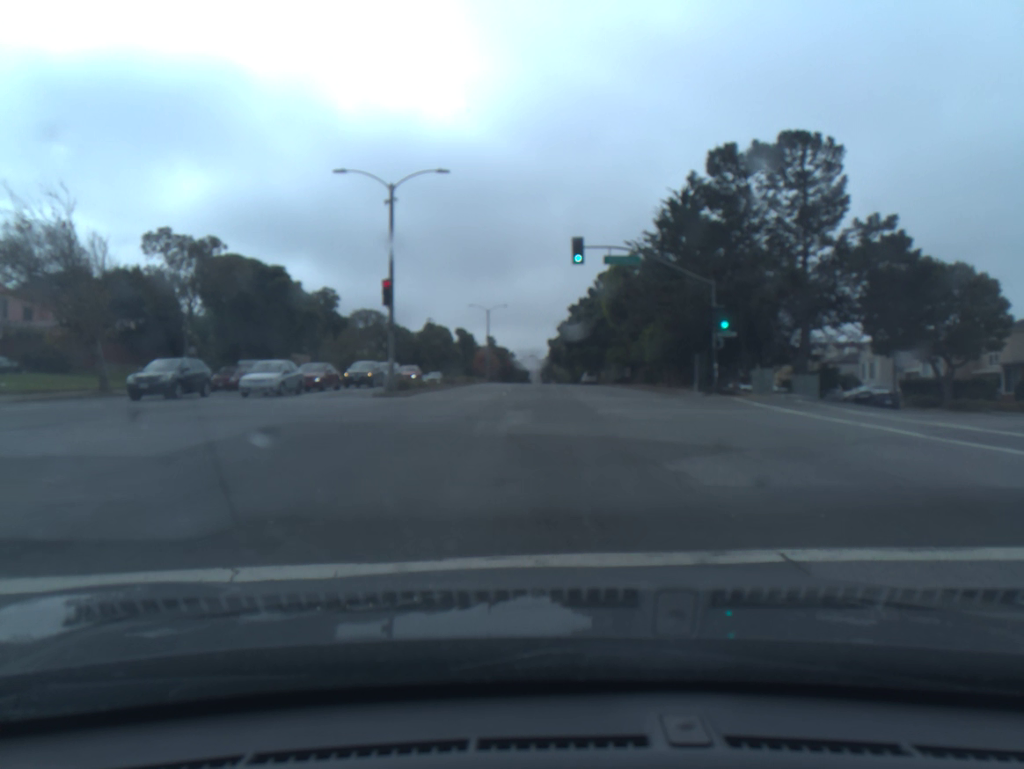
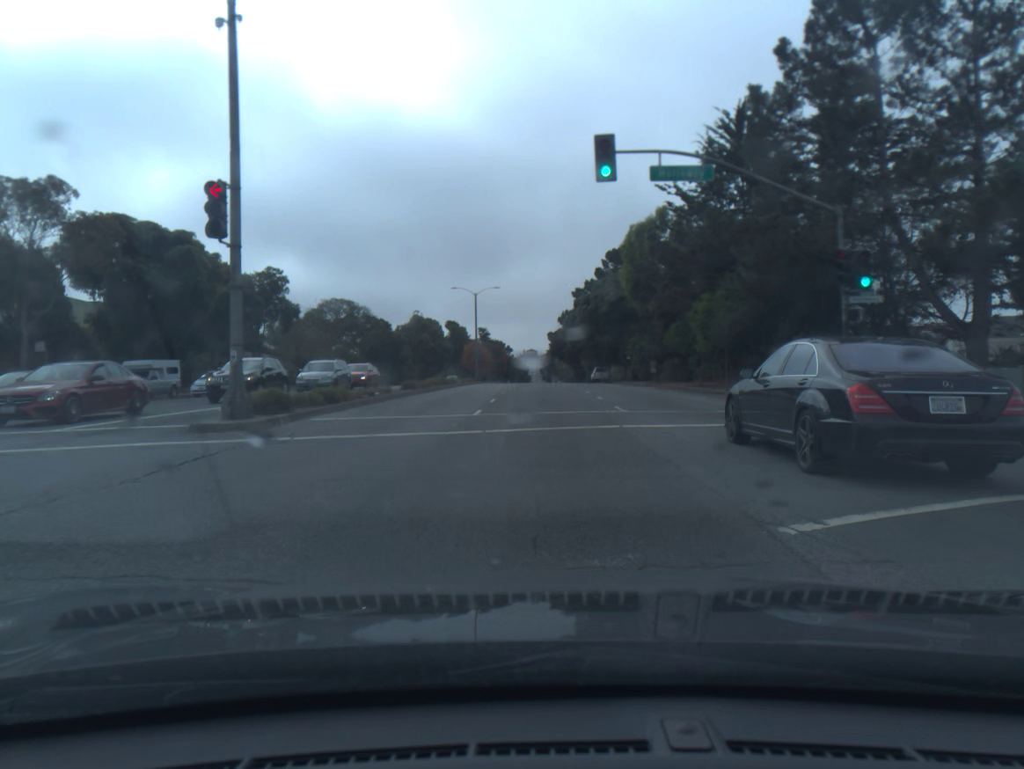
(+0.3, +15.6) m; +1°
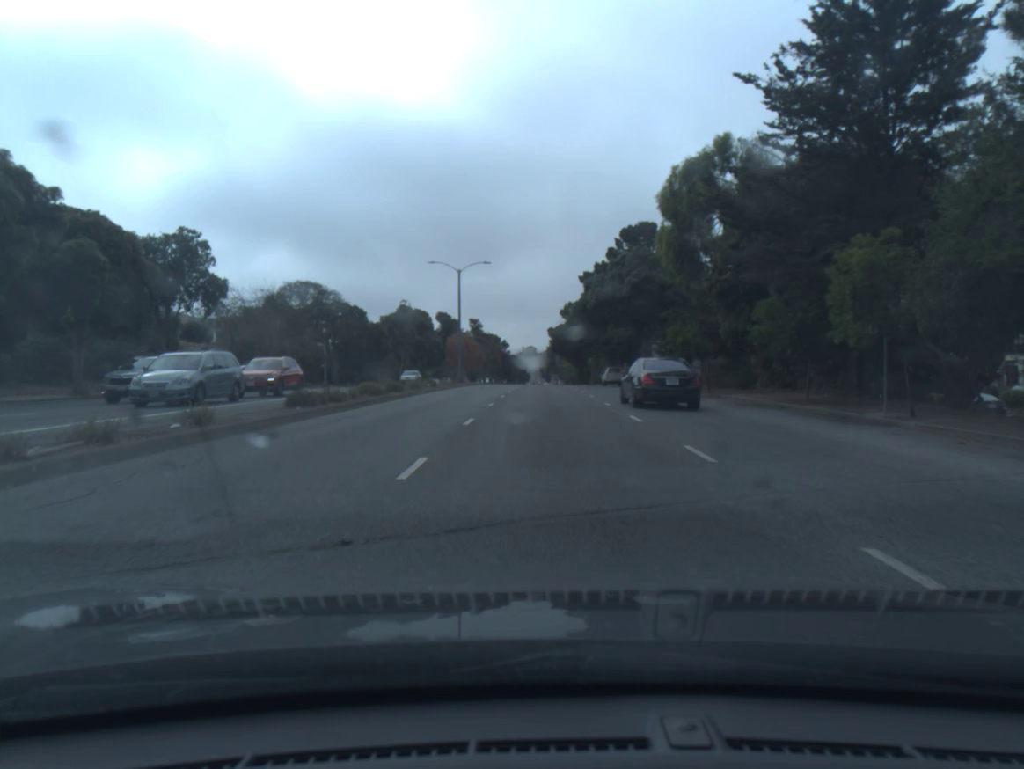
(0.0, +16.3) m; 0°
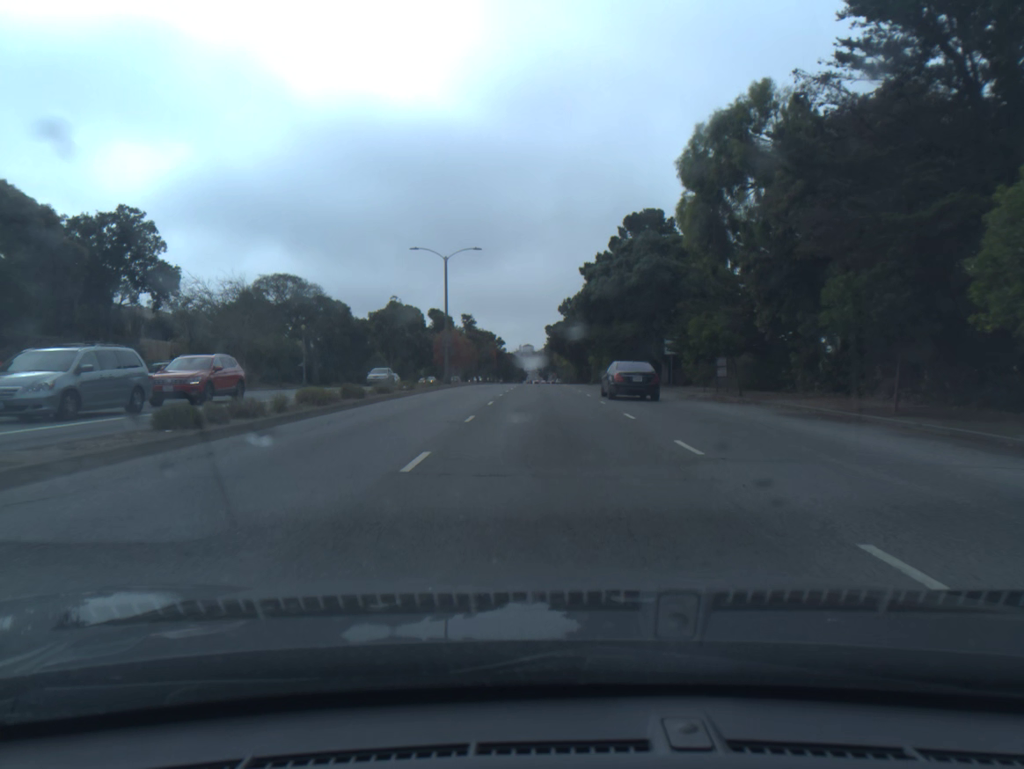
(0.0, +6.4) m; 0°
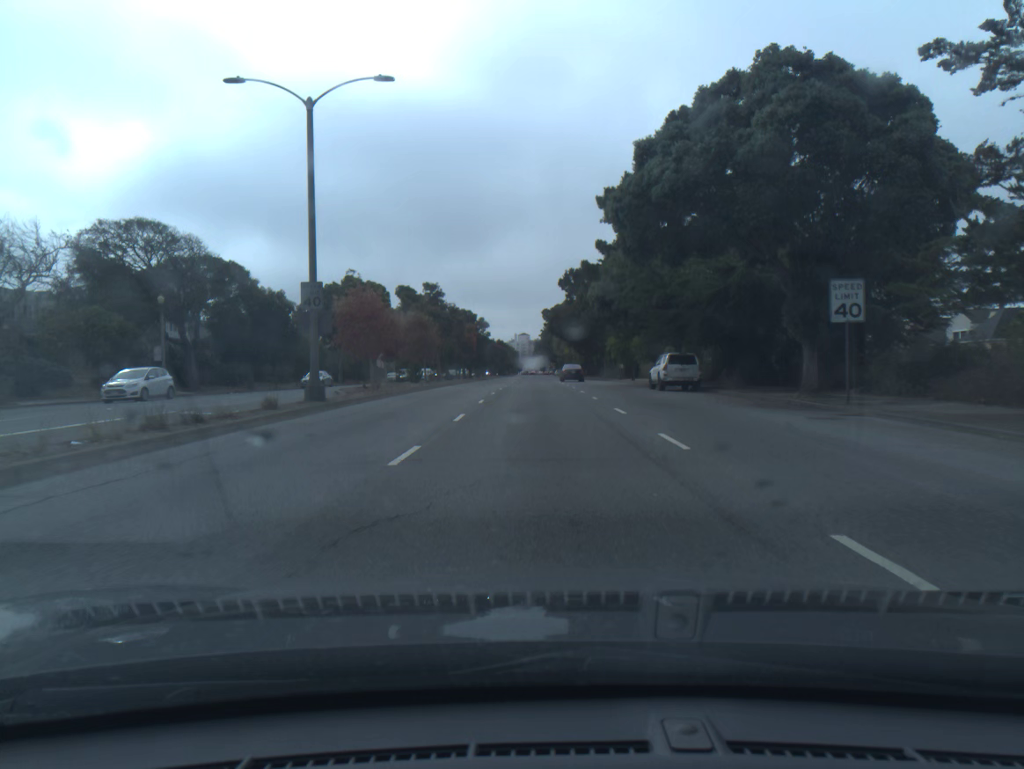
(+0.2, +29.0) m; 0°
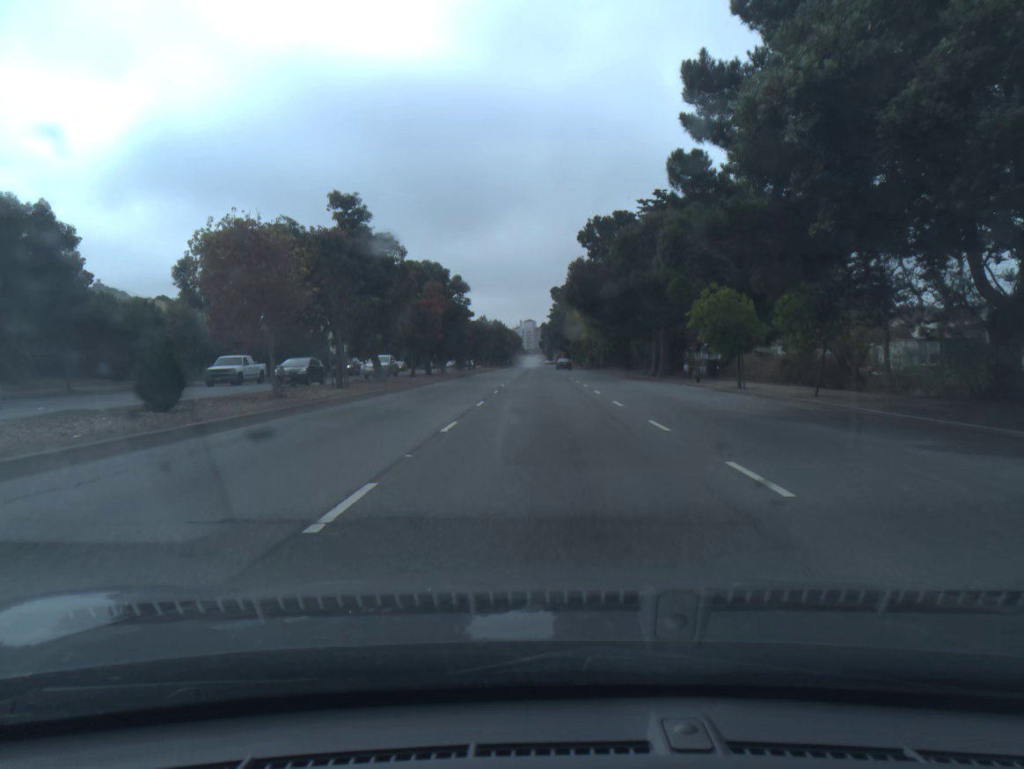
(-0.2, +33.0) m; -1°
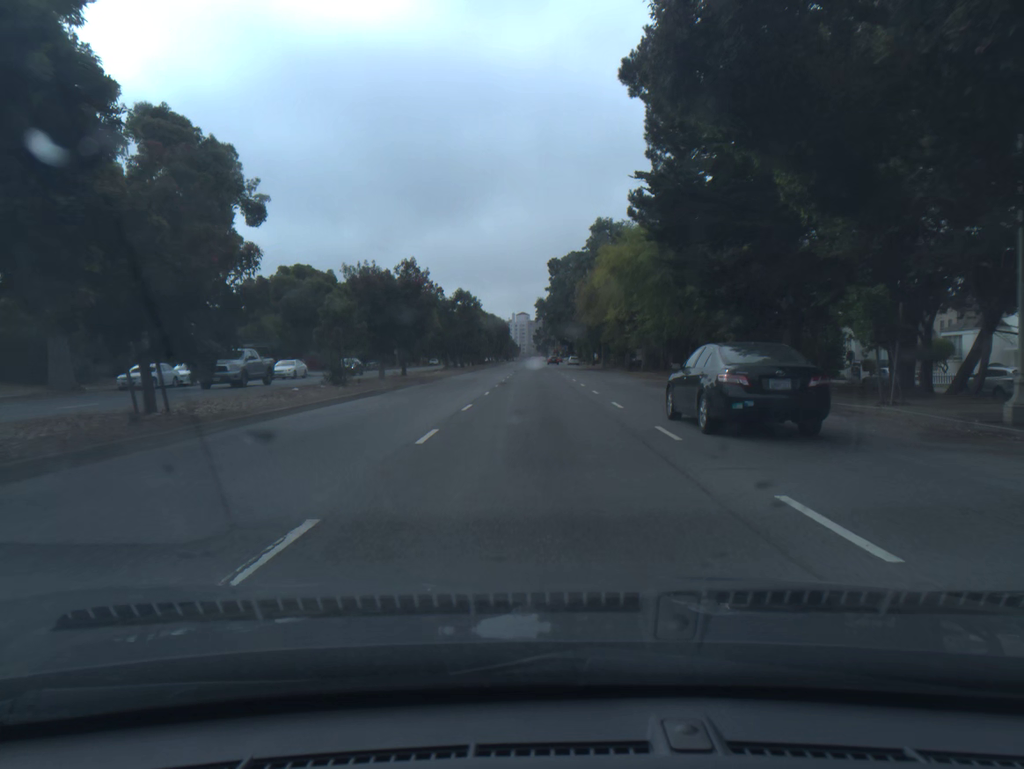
(+0.2, +44.9) m; +1°
